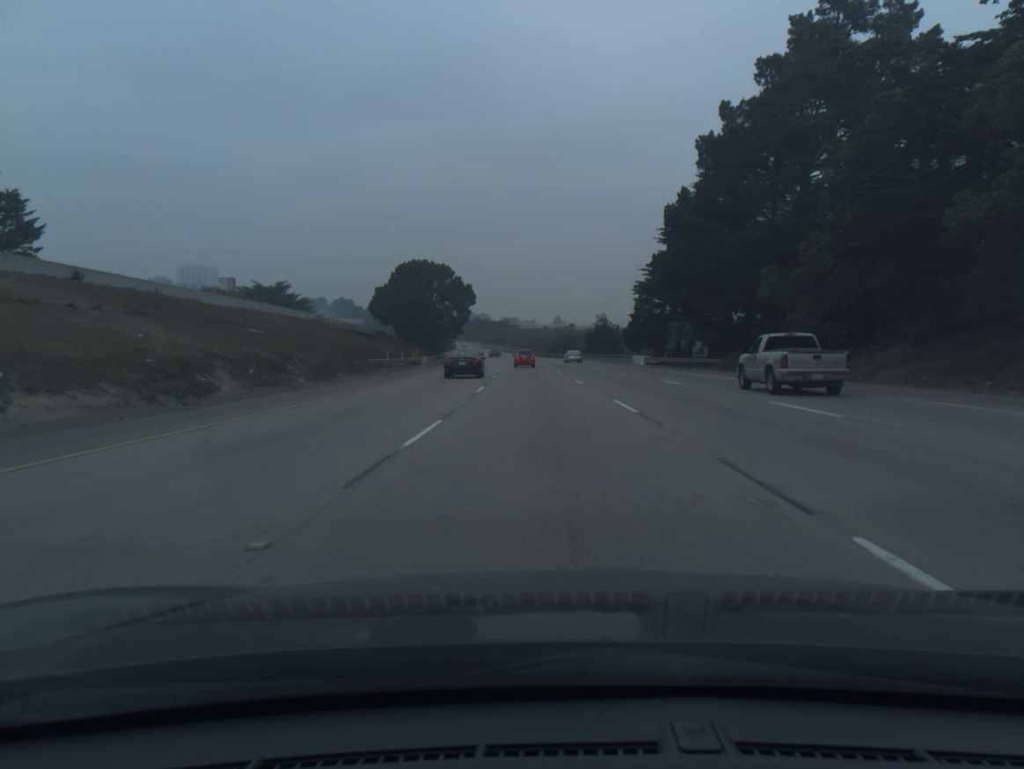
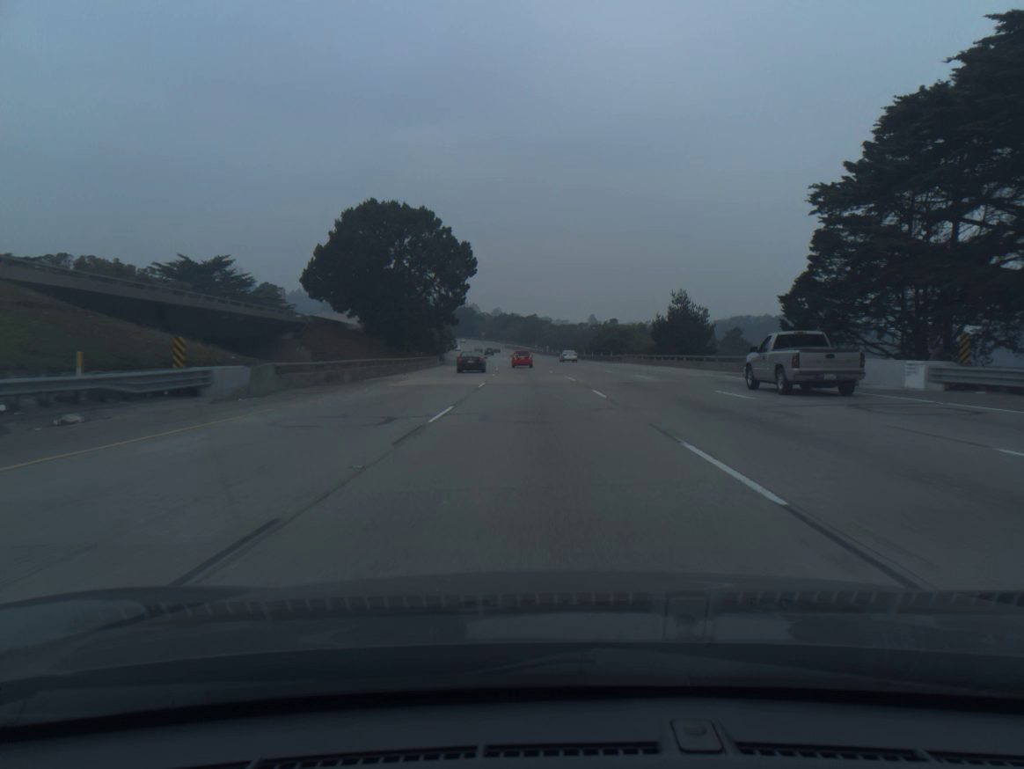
(-1.0, +53.3) m; -2°
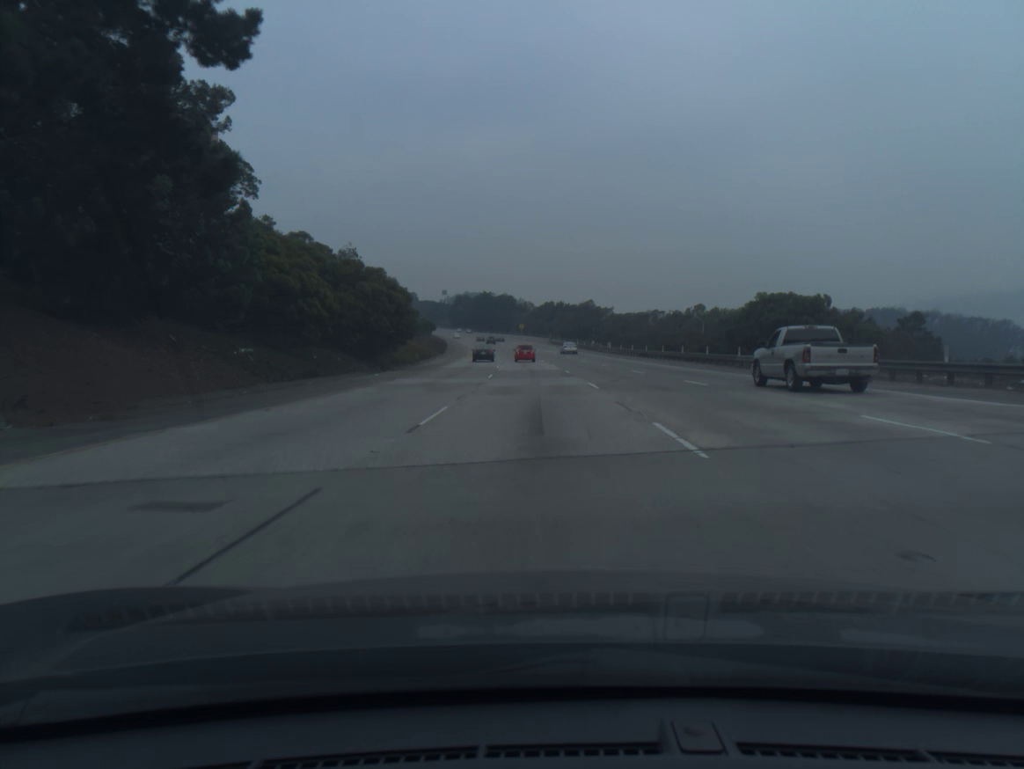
(-2.2, +71.4) m; -4°
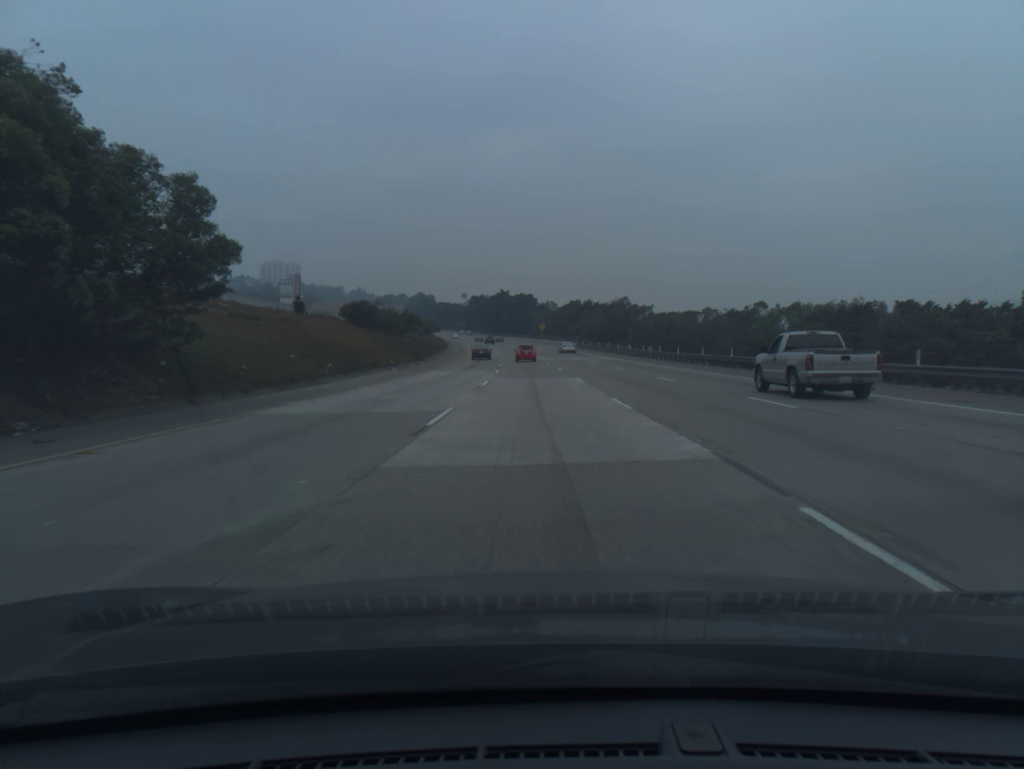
(-0.5, +35.9) m; -2°
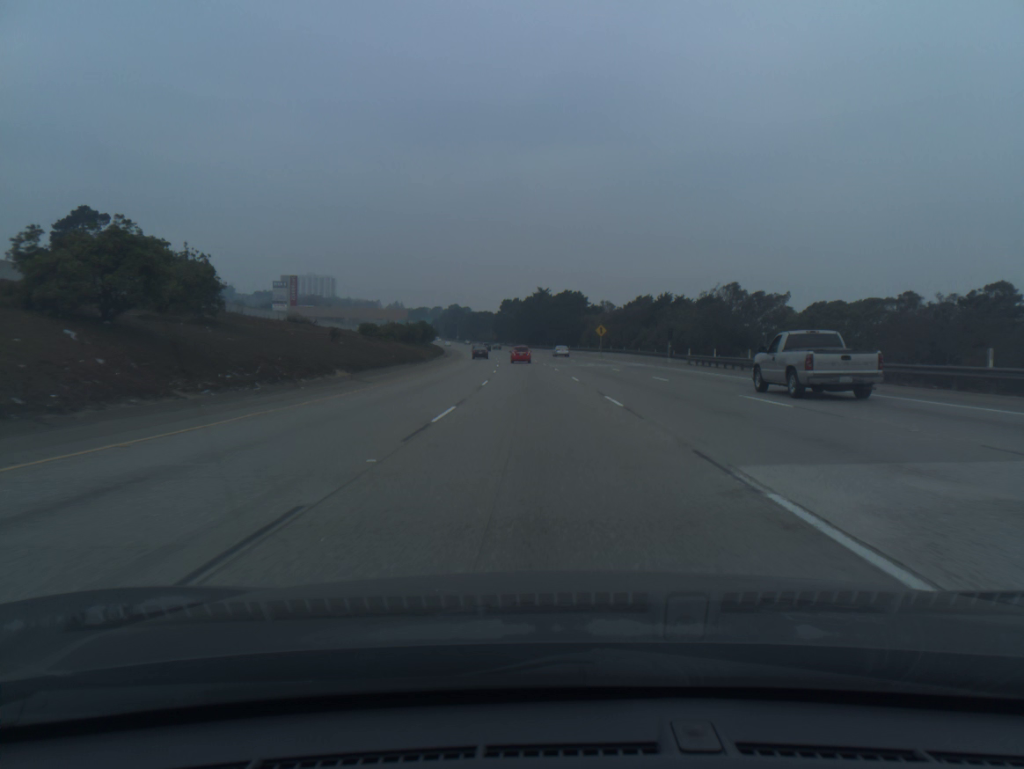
(-1.8, +72.0) m; -3°
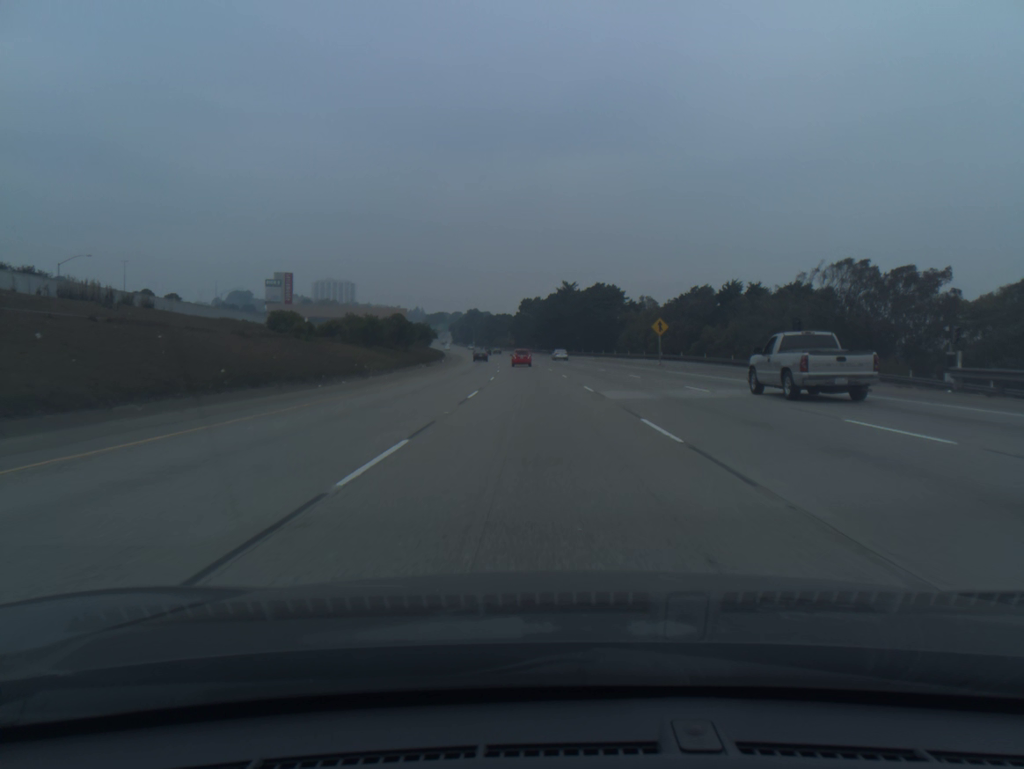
(-0.6, +35.9) m; -2°
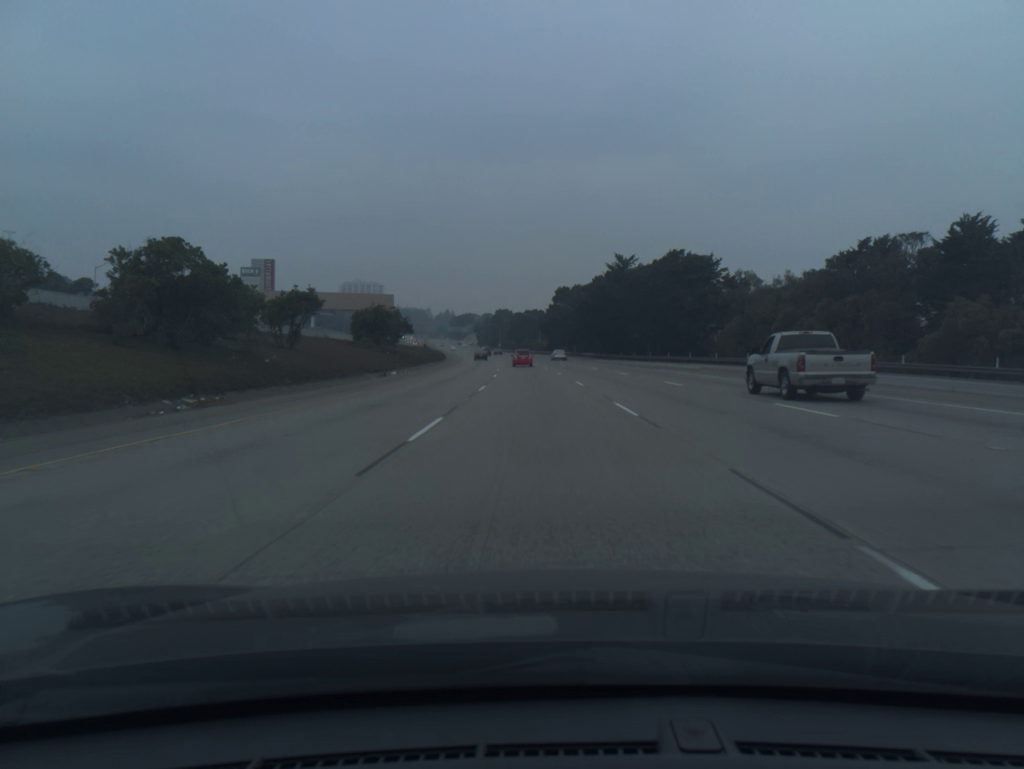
(-1.2, +53.8) m; -3°
